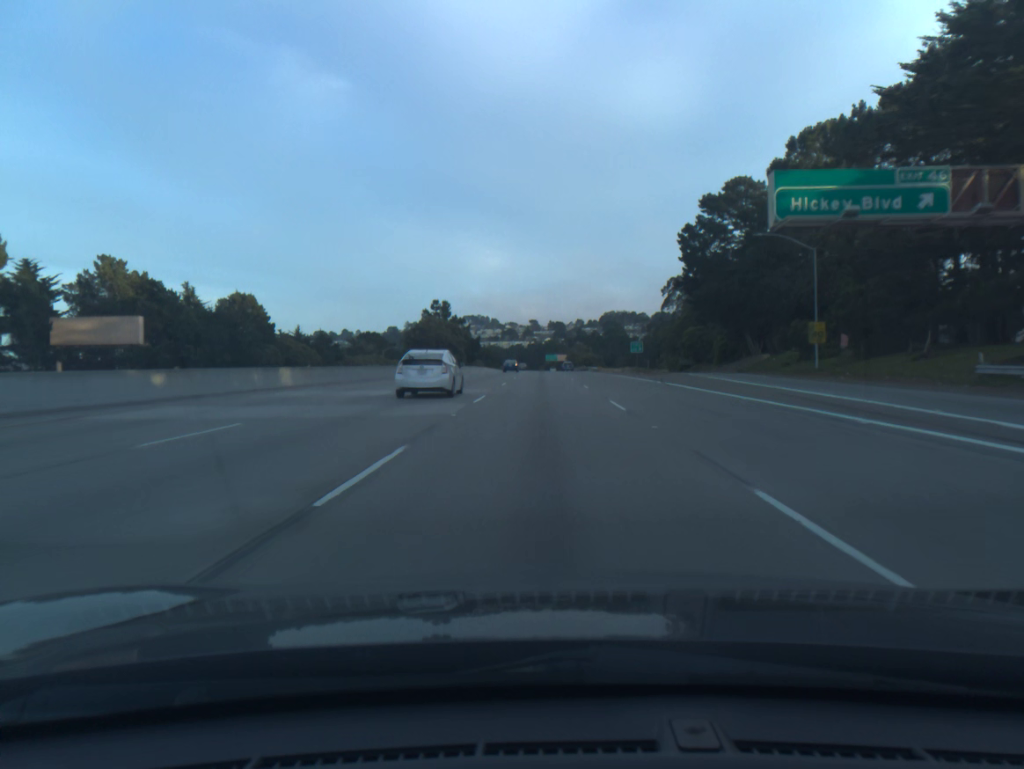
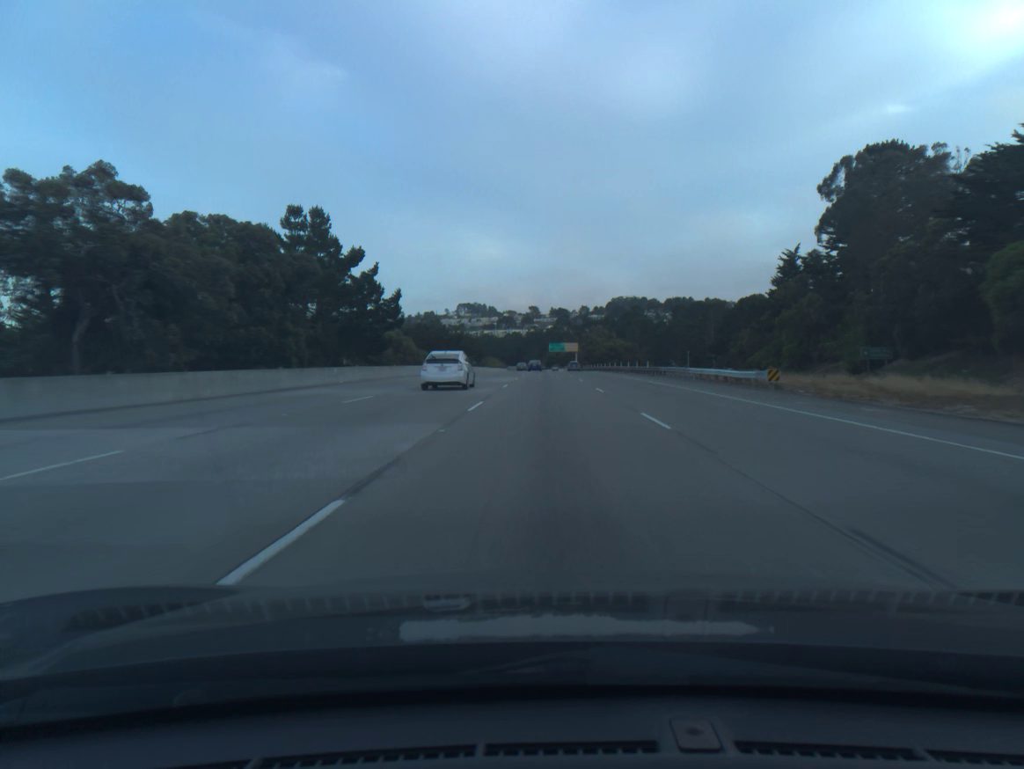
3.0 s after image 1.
(-0.2, +92.1) m; 0°
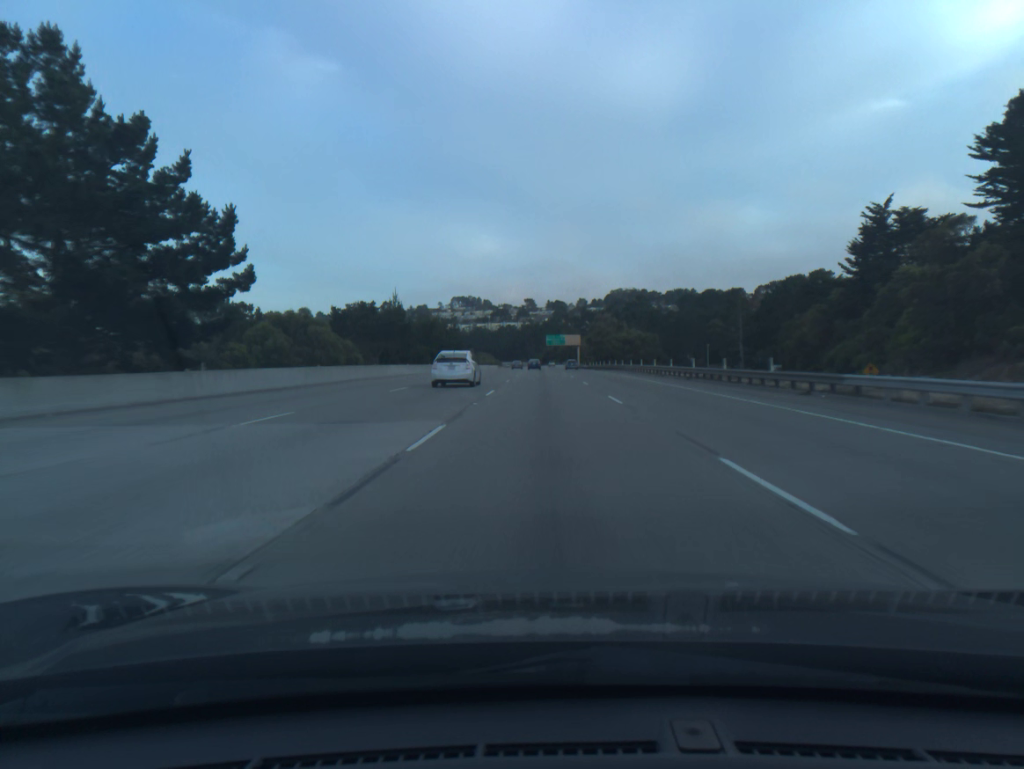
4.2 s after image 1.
(+0.1, +36.9) m; 0°
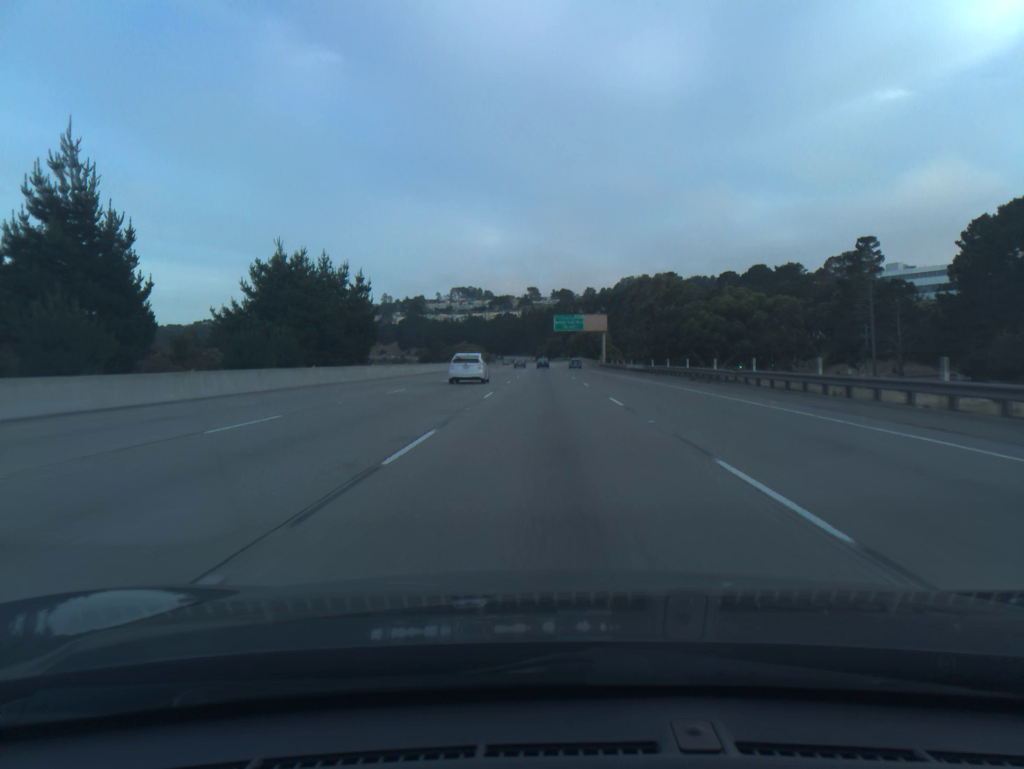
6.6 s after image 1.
(-0.2, +74.0) m; 0°
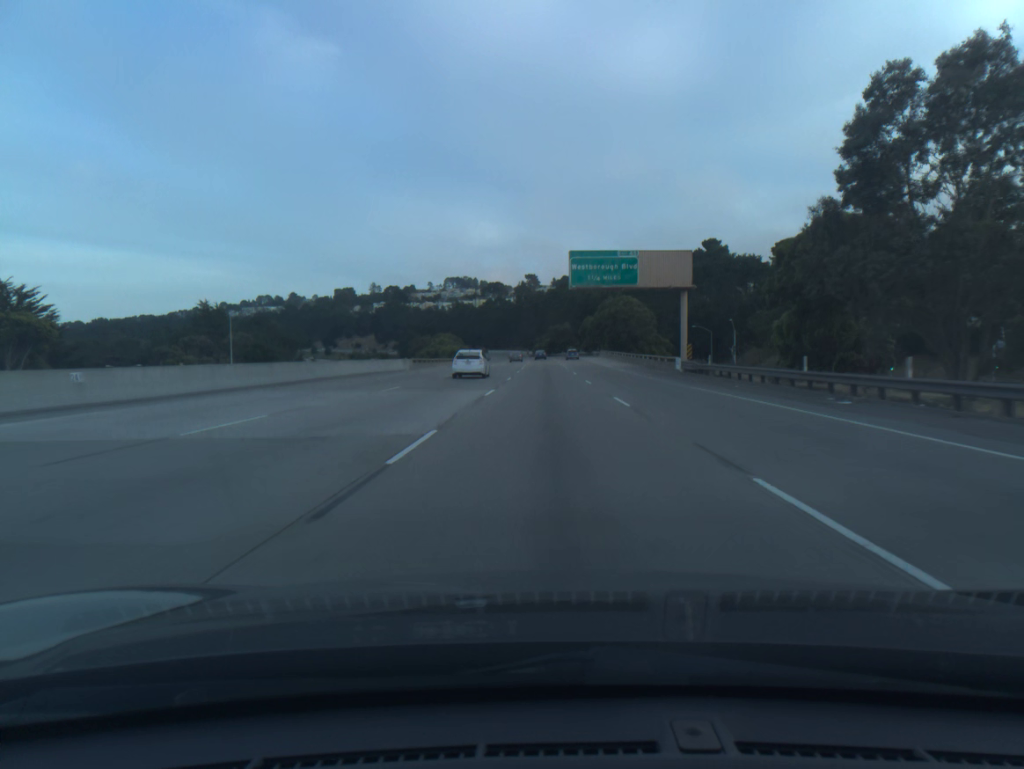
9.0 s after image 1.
(0.0, +74.1) m; 0°
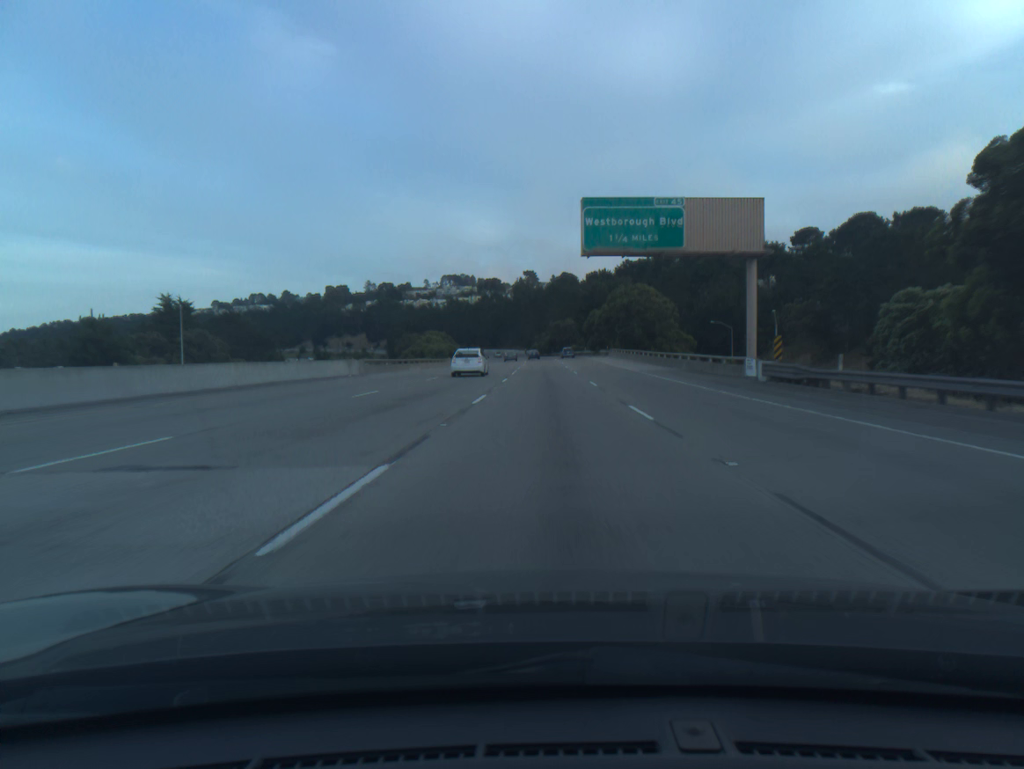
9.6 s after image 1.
(0.0, +18.5) m; 0°
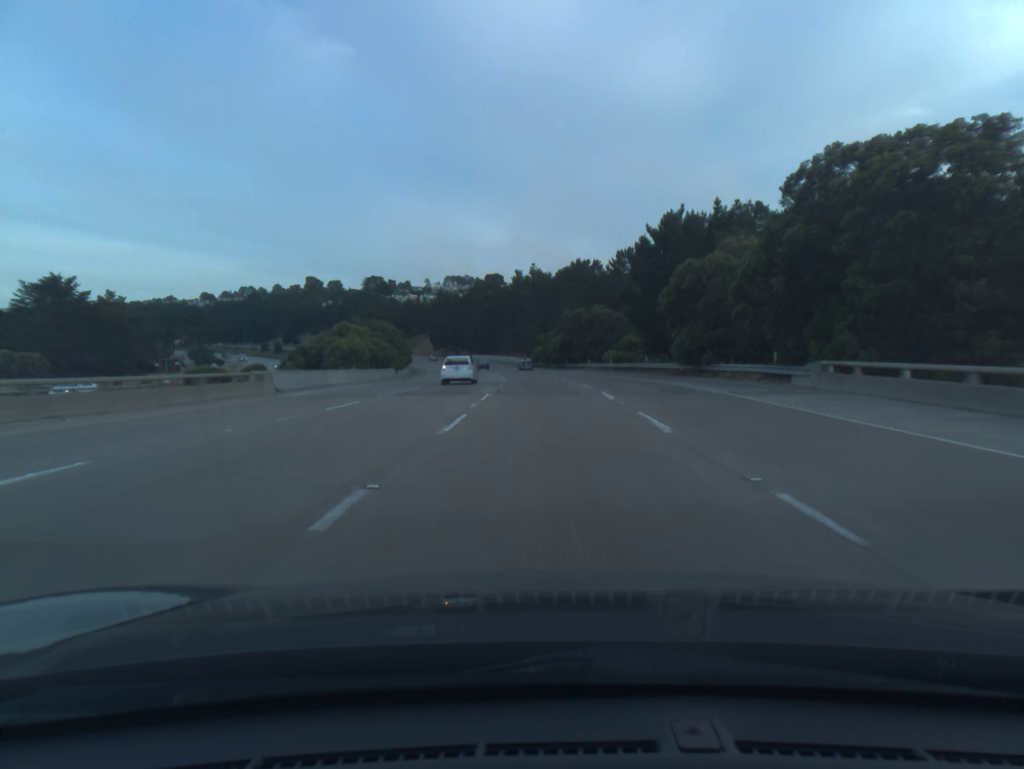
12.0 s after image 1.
(-0.1, +73.5) m; -1°
